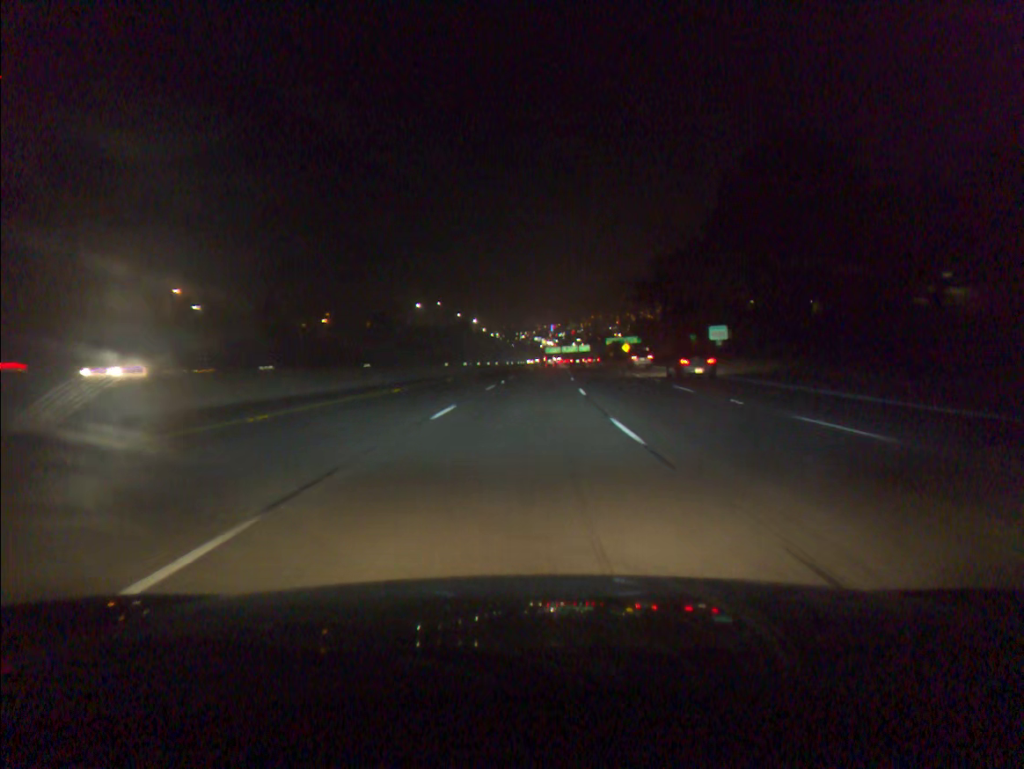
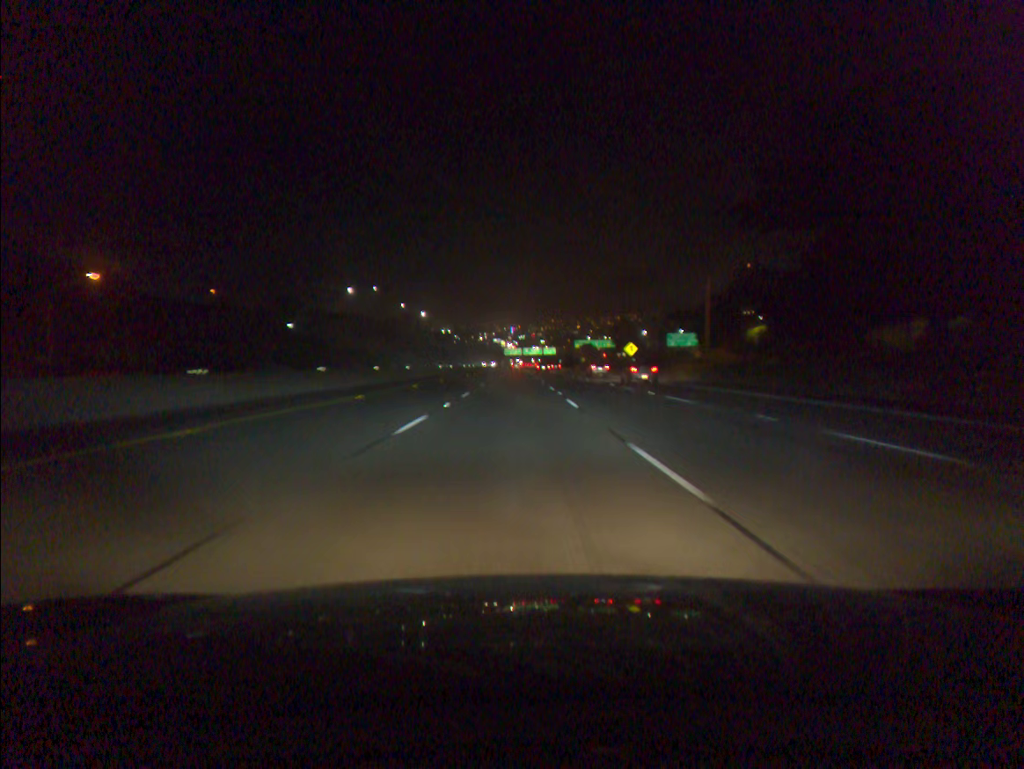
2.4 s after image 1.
(+2.2, +61.3) m; +3°
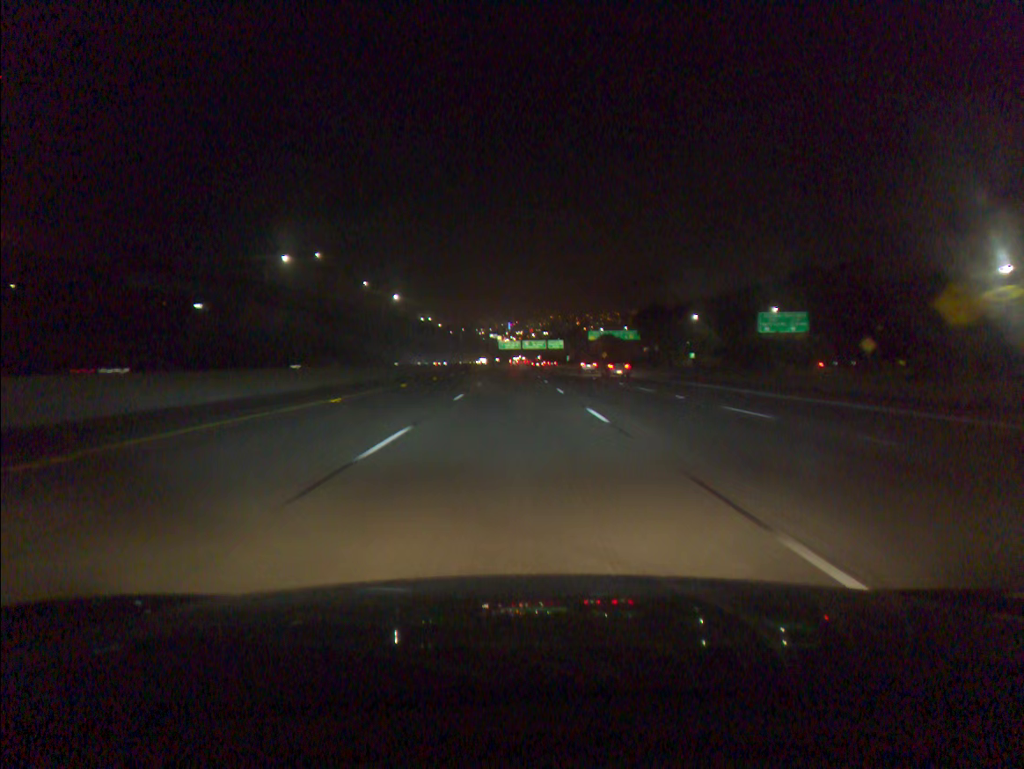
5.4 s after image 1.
(-0.2, +76.9) m; 0°
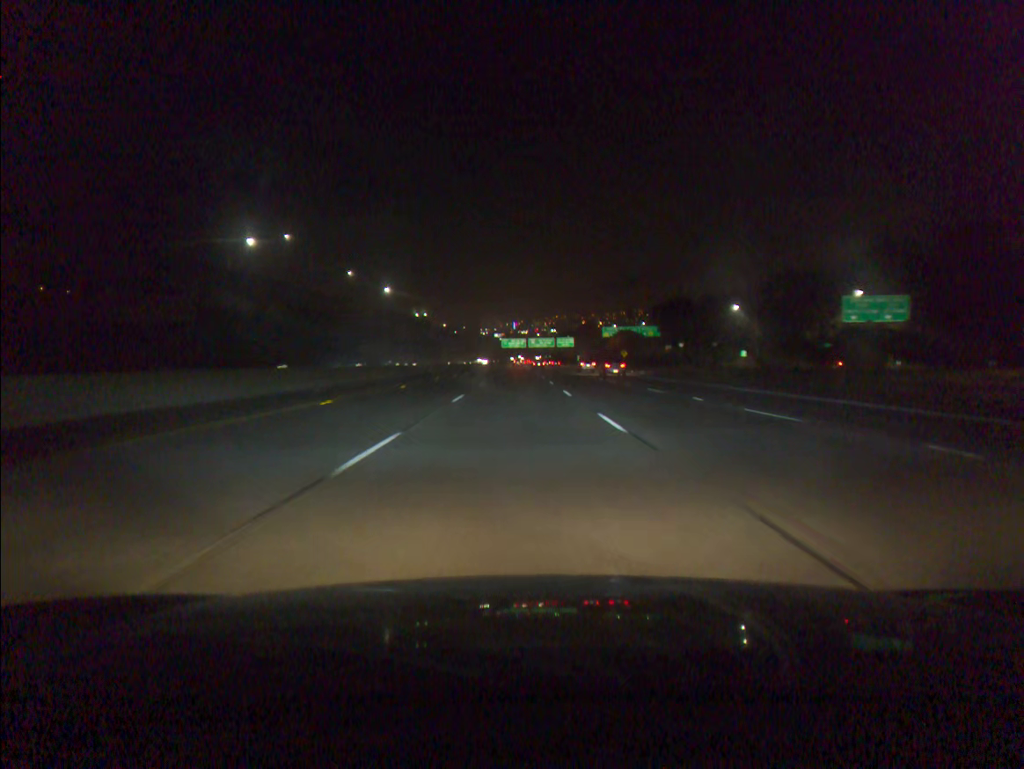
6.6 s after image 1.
(-0.1, +30.7) m; 0°
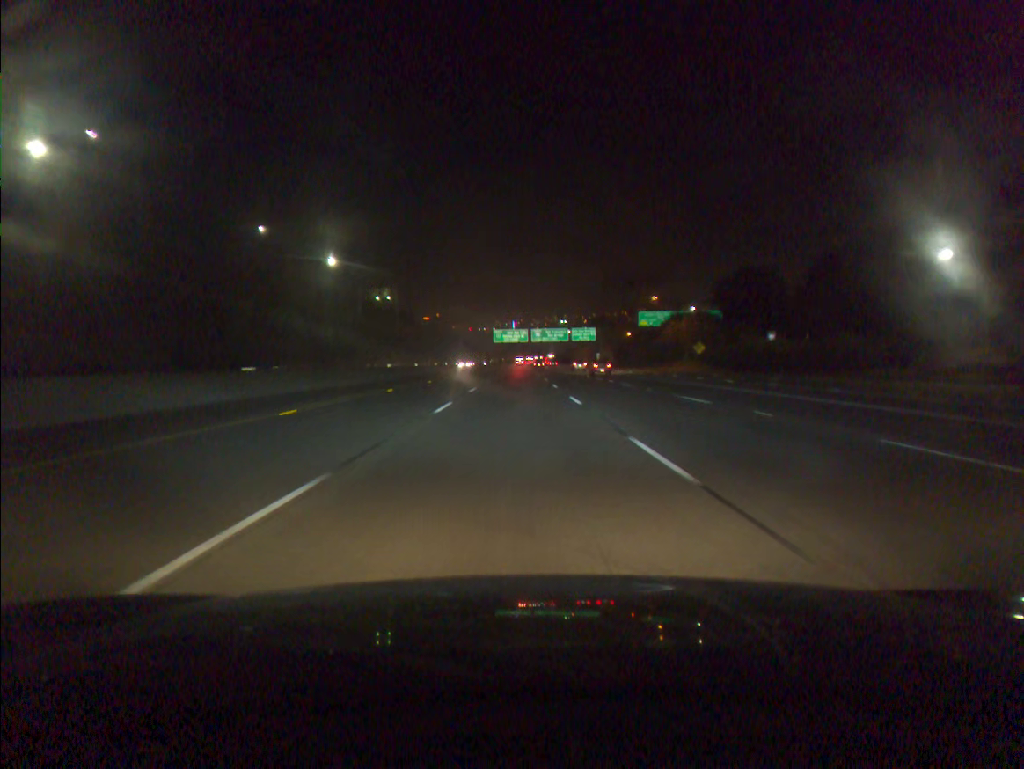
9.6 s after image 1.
(0.0, +76.7) m; 0°
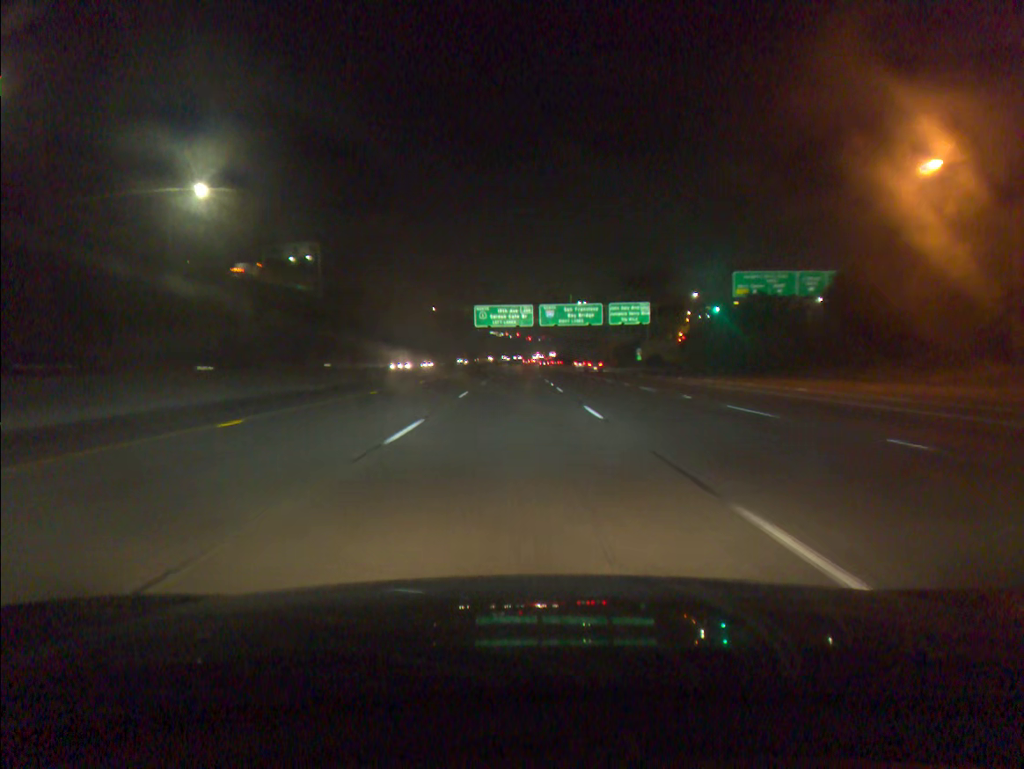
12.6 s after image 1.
(-0.1, +76.8) m; 0°
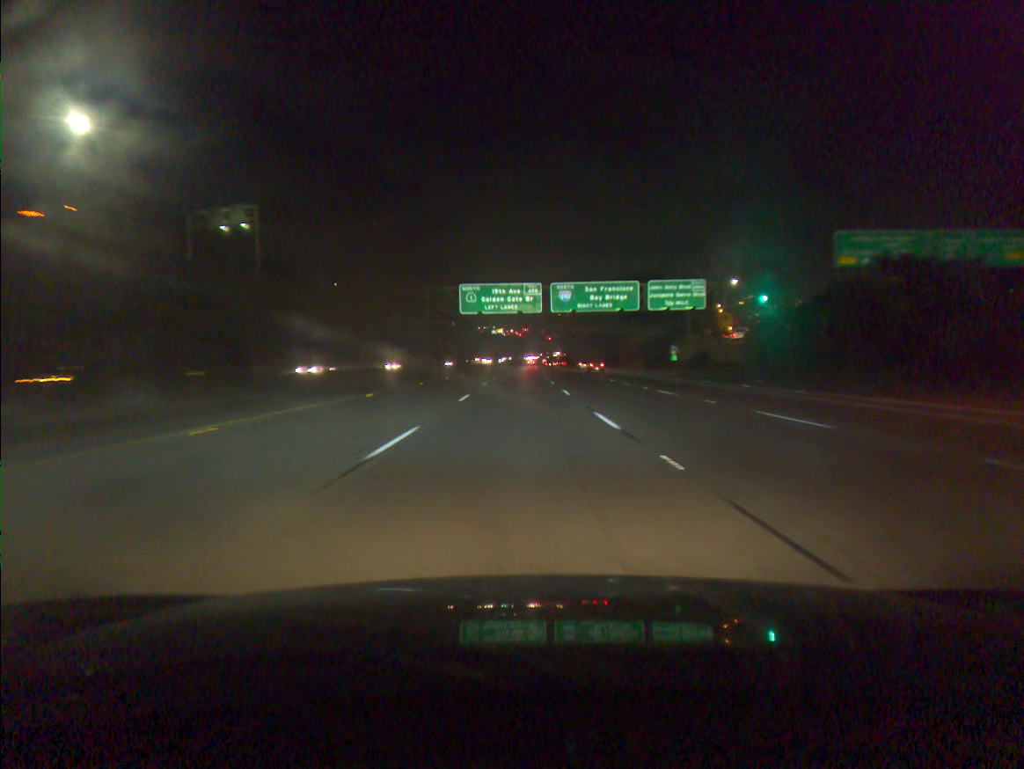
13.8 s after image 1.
(-0.1, +30.7) m; 0°
